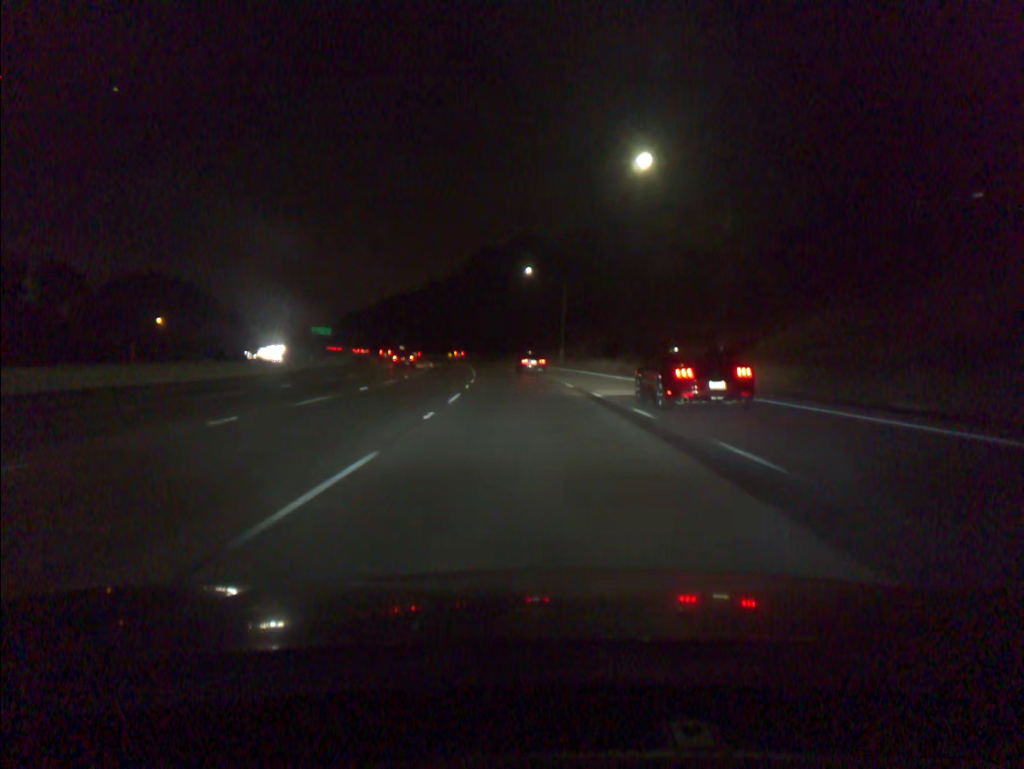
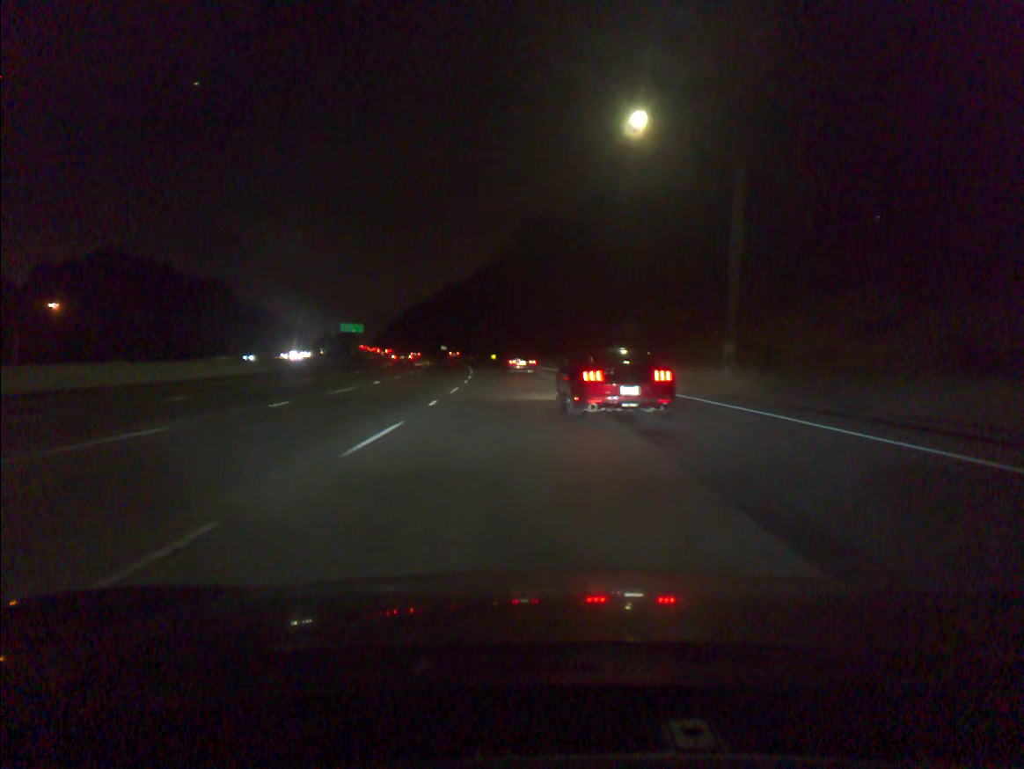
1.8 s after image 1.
(-2.3, +54.4) m; -5°
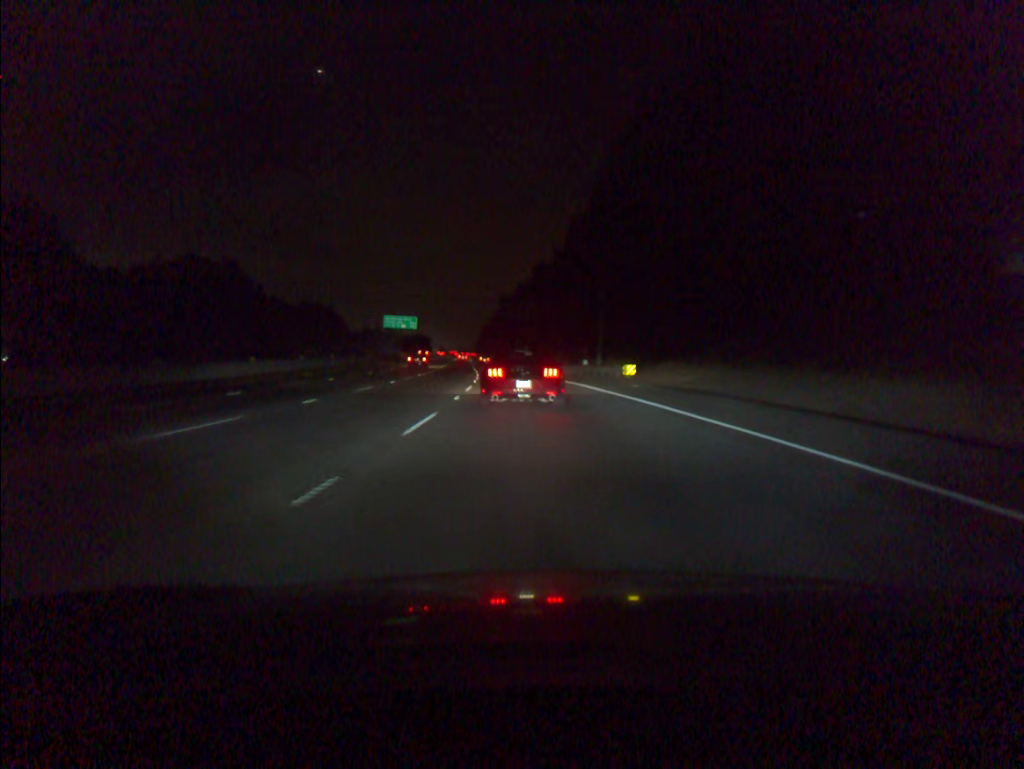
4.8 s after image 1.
(-6.3, +85.5) m; -8°
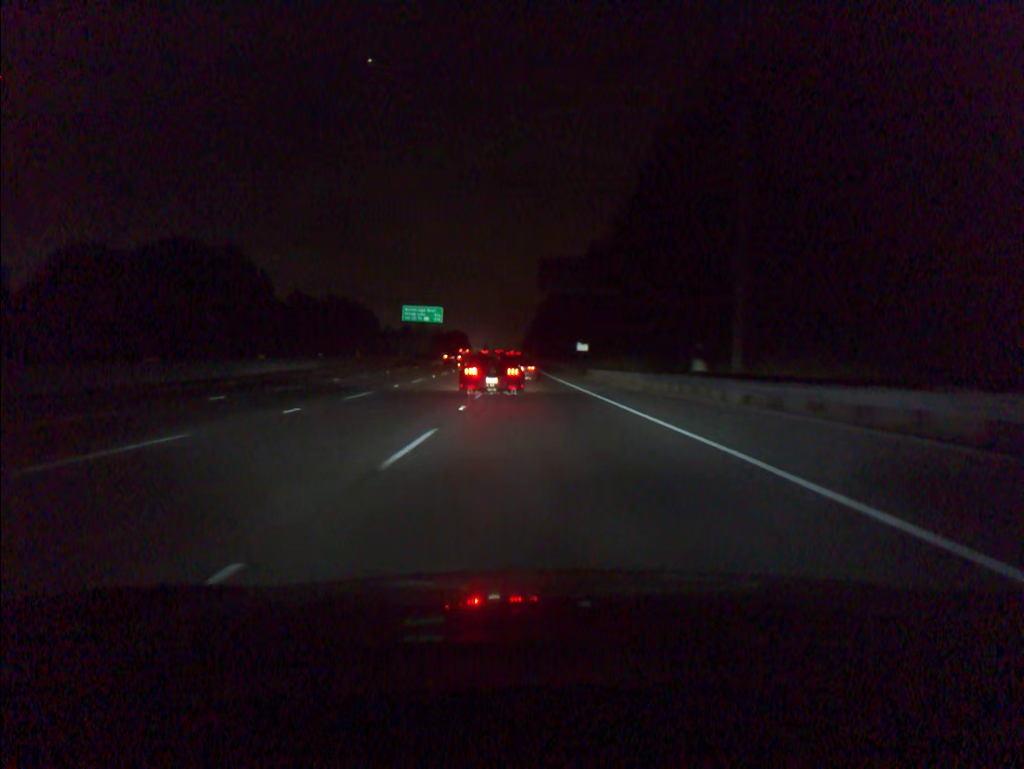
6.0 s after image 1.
(-1.0, +32.5) m; -3°
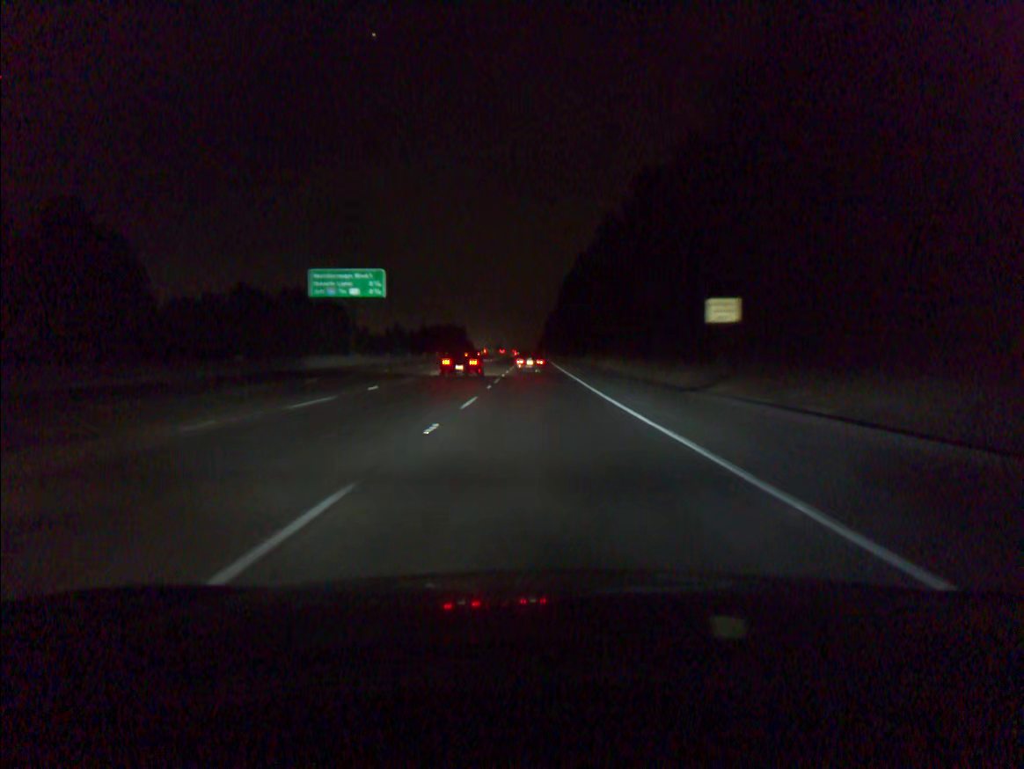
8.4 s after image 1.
(-1.3, +63.7) m; -1°
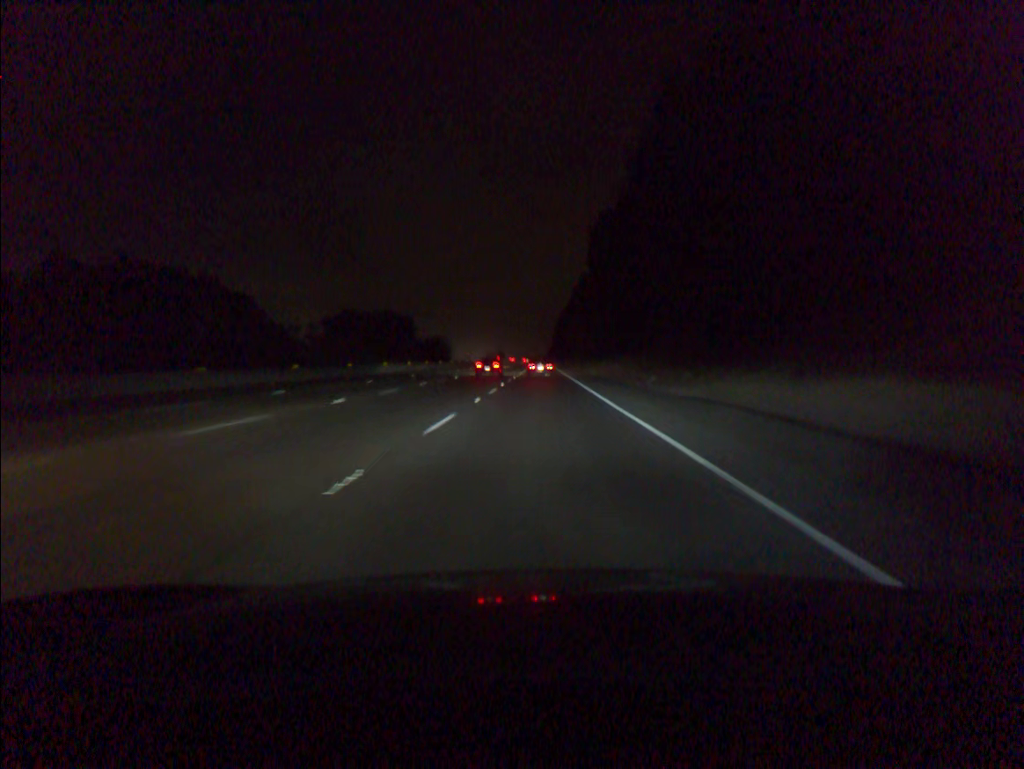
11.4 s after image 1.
(-0.4, +78.4) m; -1°
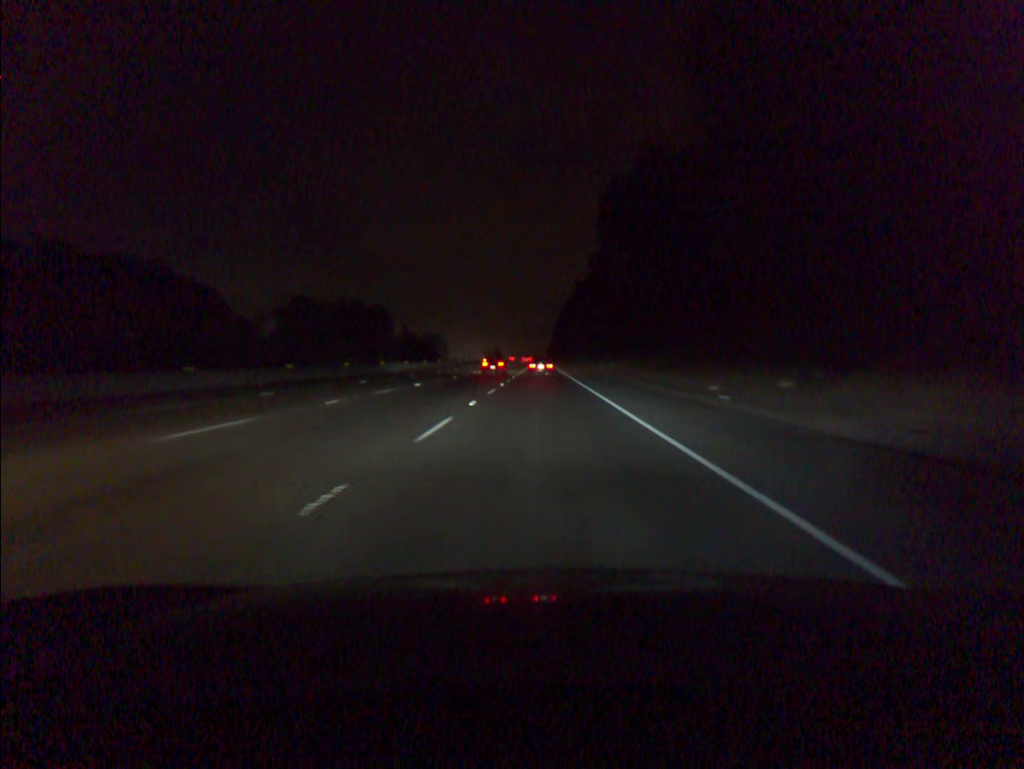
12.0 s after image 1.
(0.0, +15.7) m; 0°
